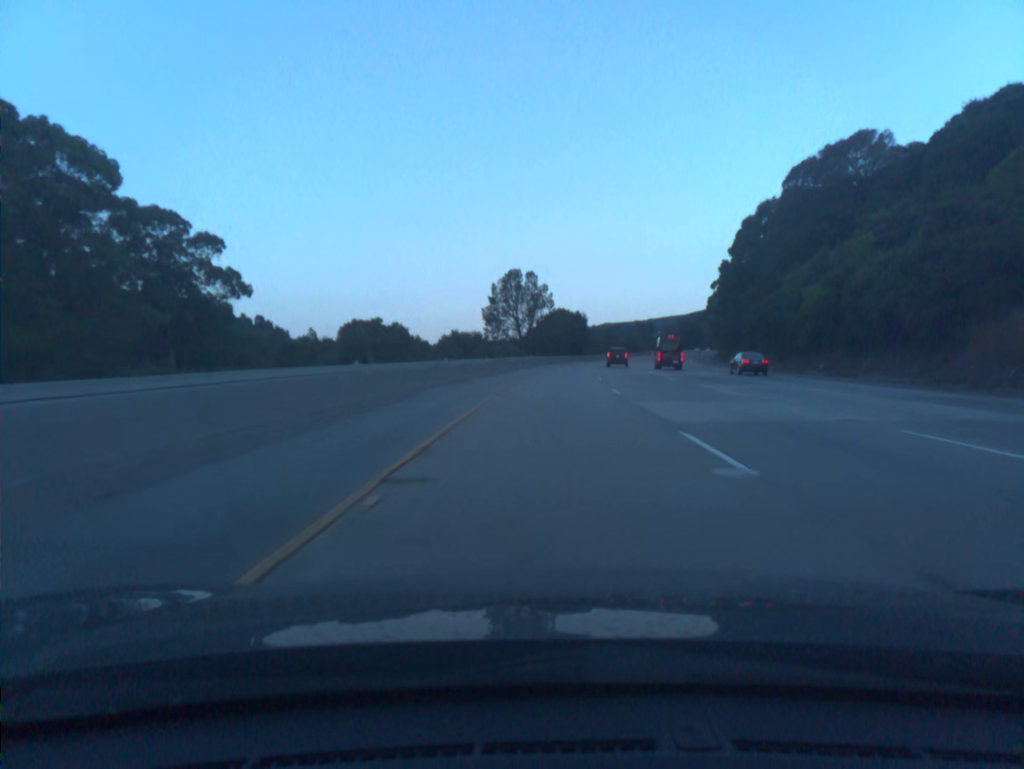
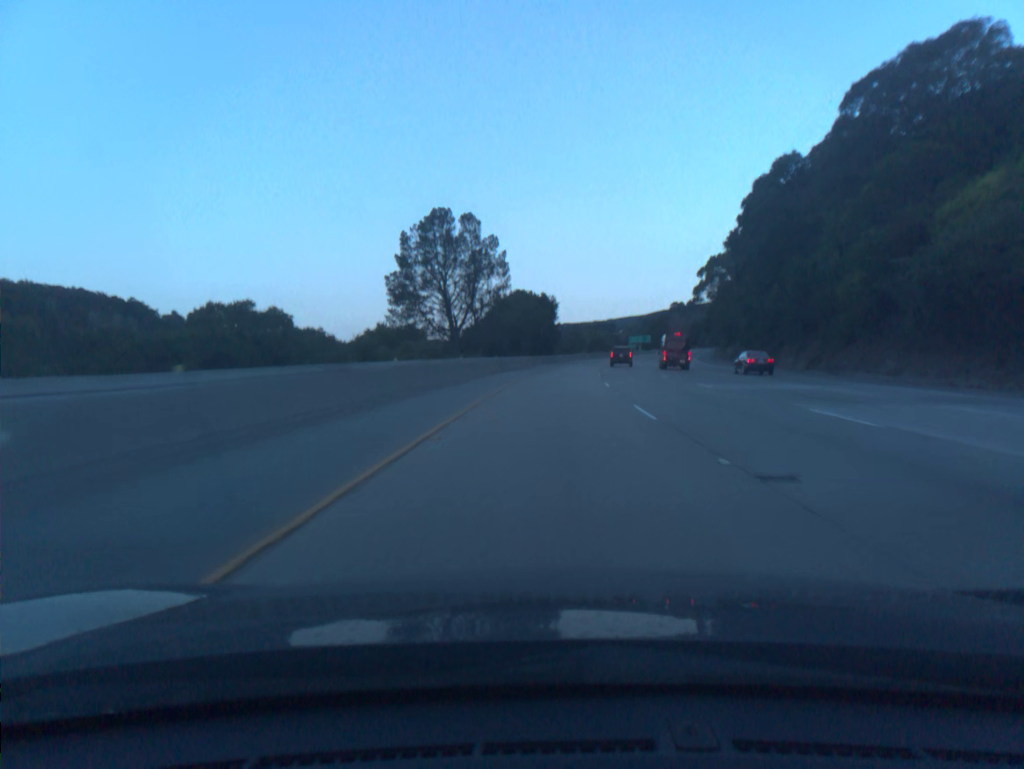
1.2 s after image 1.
(+1.0, +39.1) m; +3°
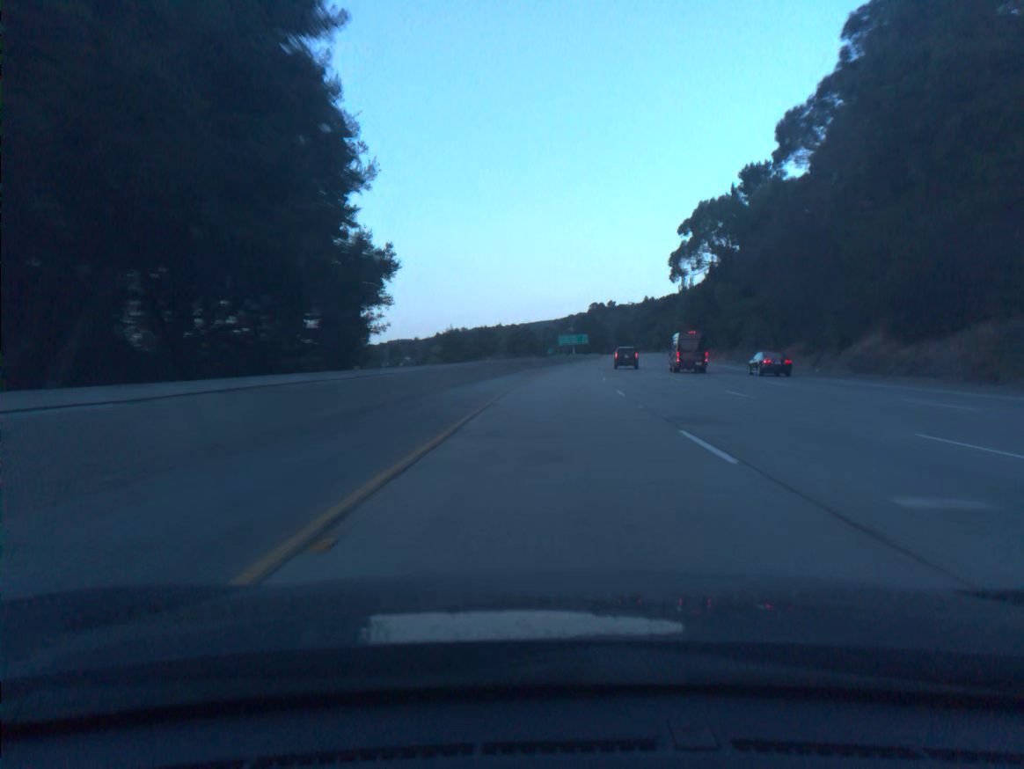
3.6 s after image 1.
(+4.0, +78.2) m; +6°
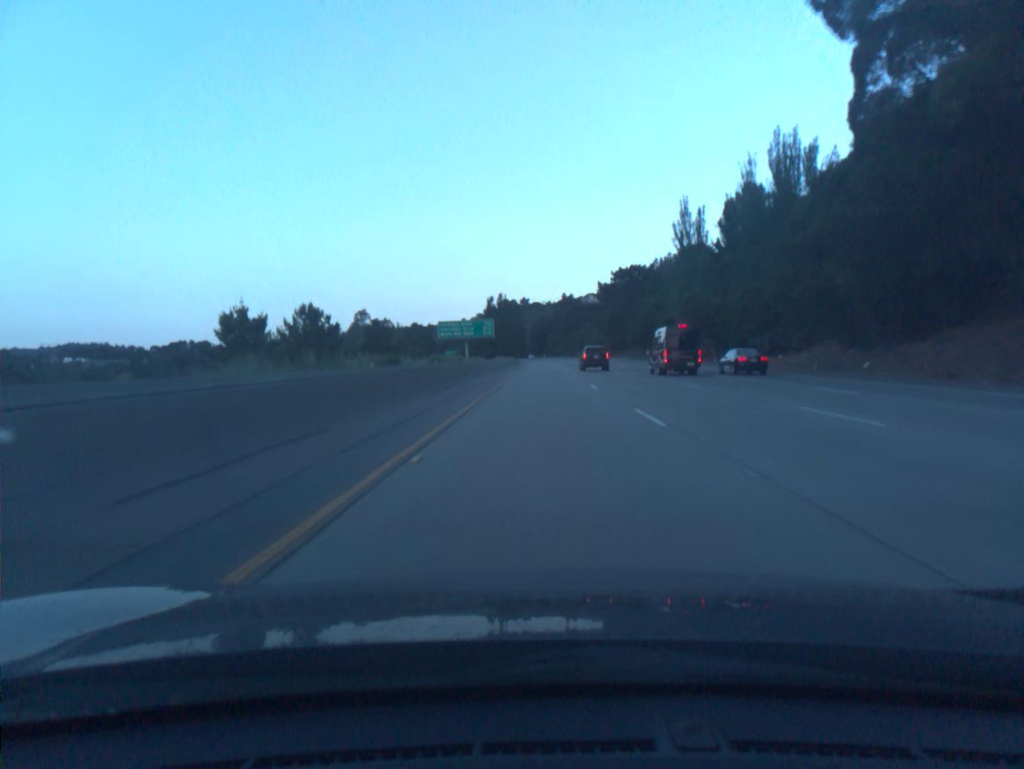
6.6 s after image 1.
(+6.6, +97.9) m; +7°
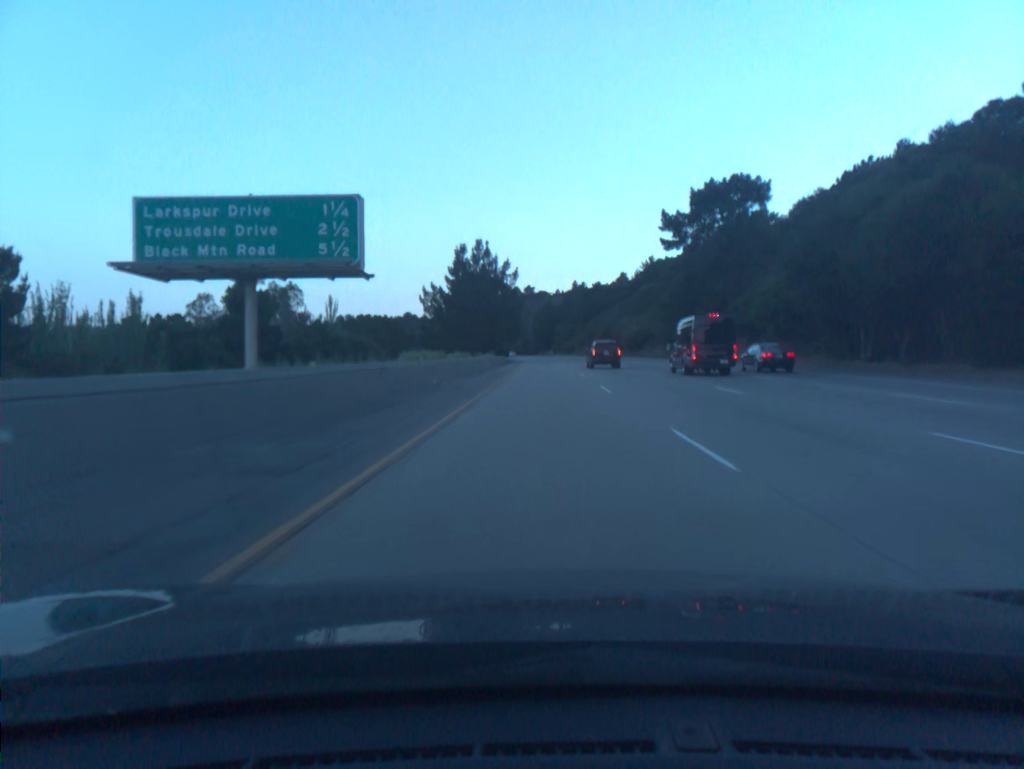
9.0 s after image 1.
(0.0, +78.5) m; 0°
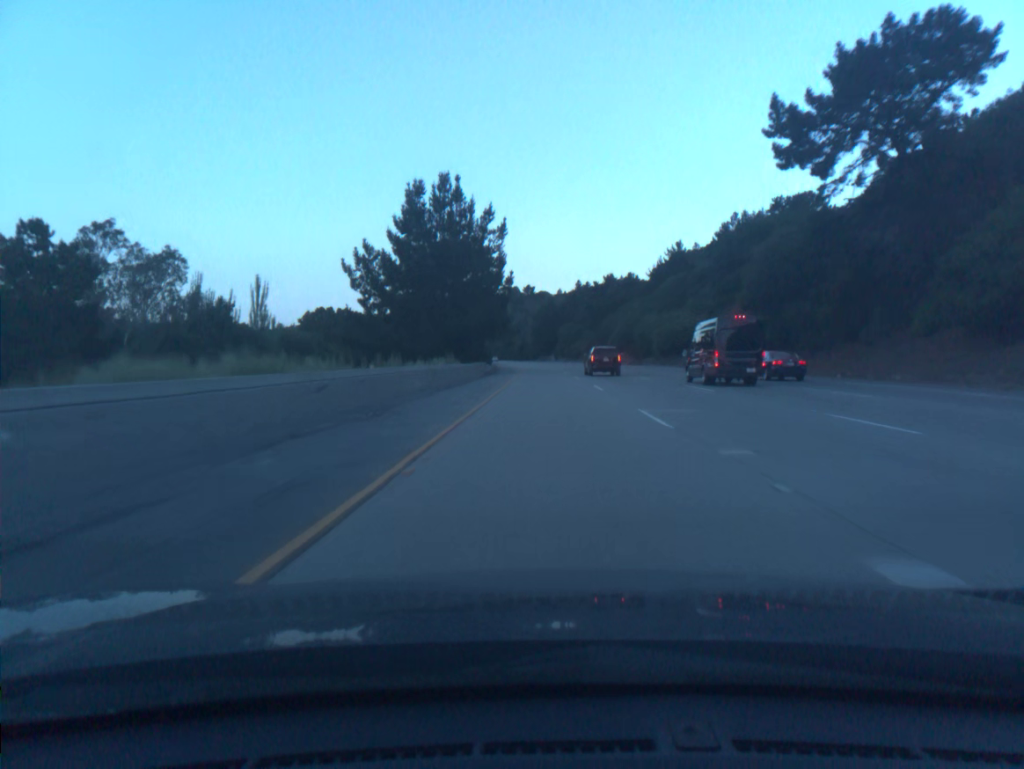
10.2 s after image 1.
(0.0, +39.2) m; 0°
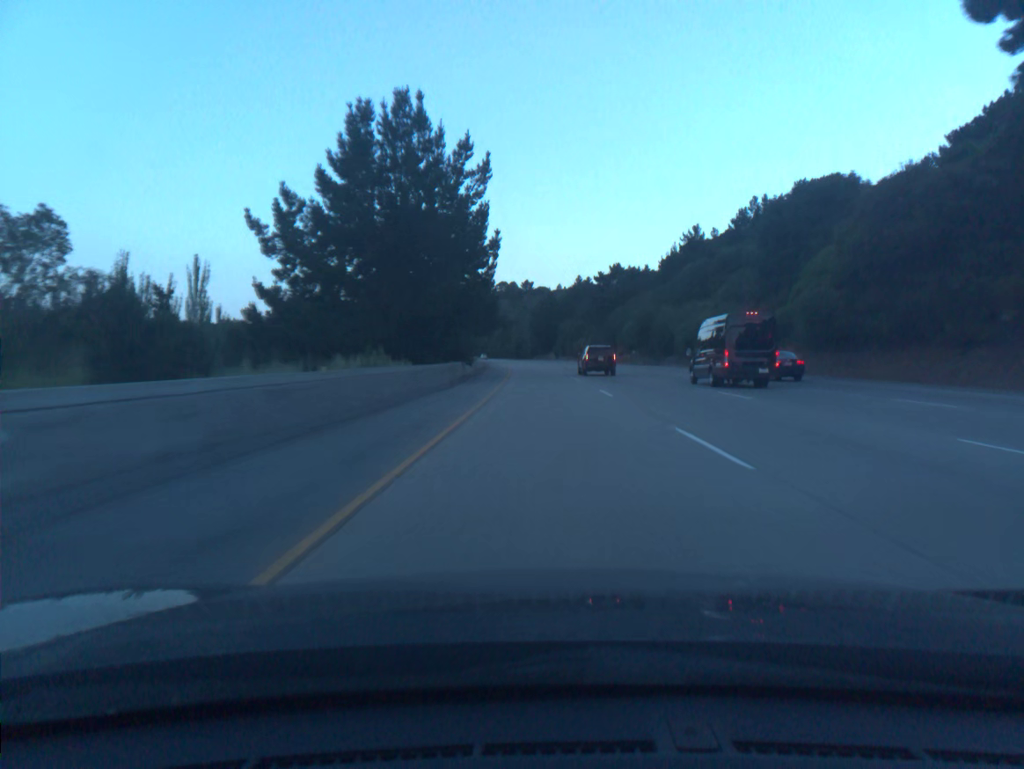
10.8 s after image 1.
(0.0, +19.6) m; 0°
